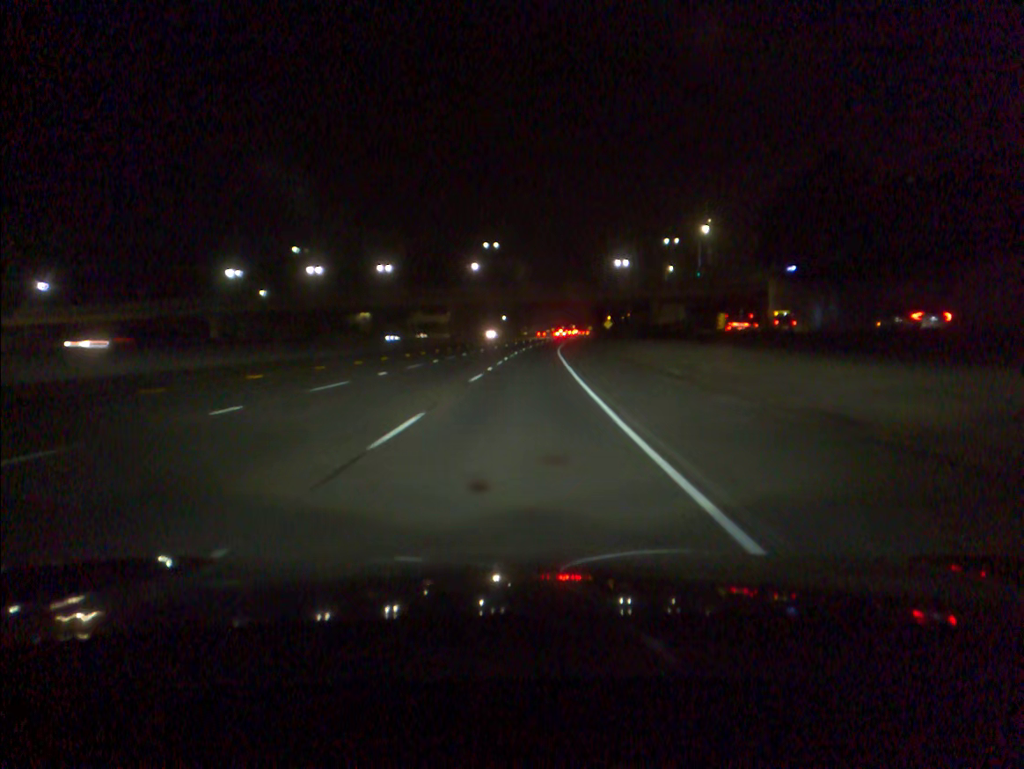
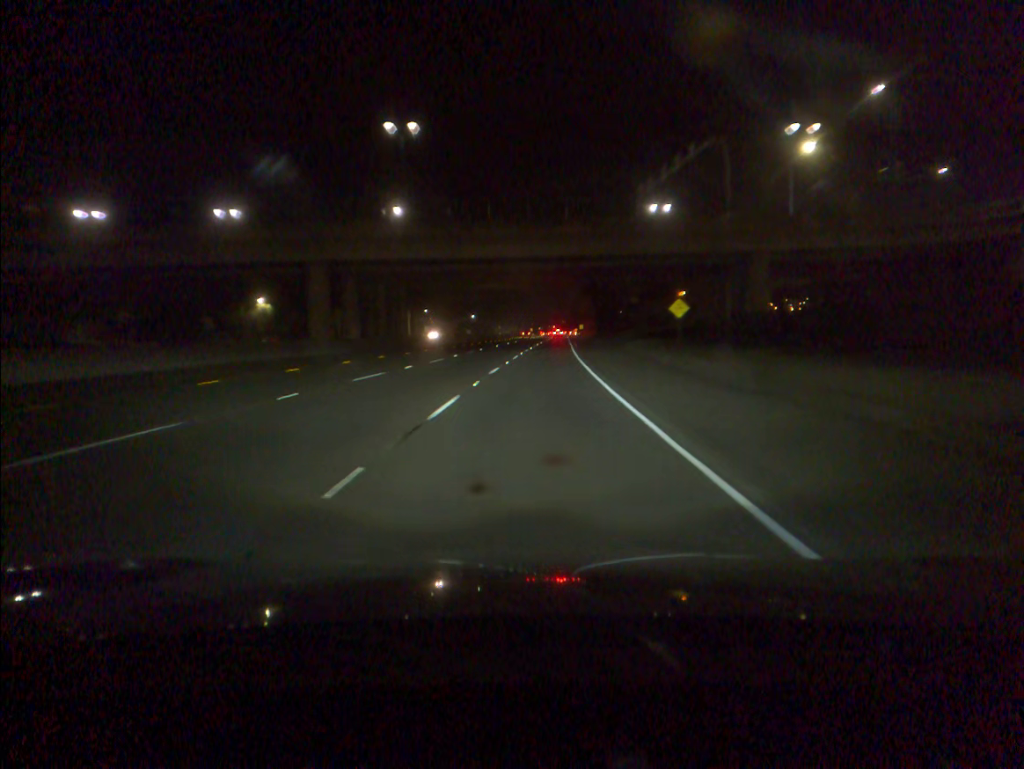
(+1.5, +69.9) m; +2°
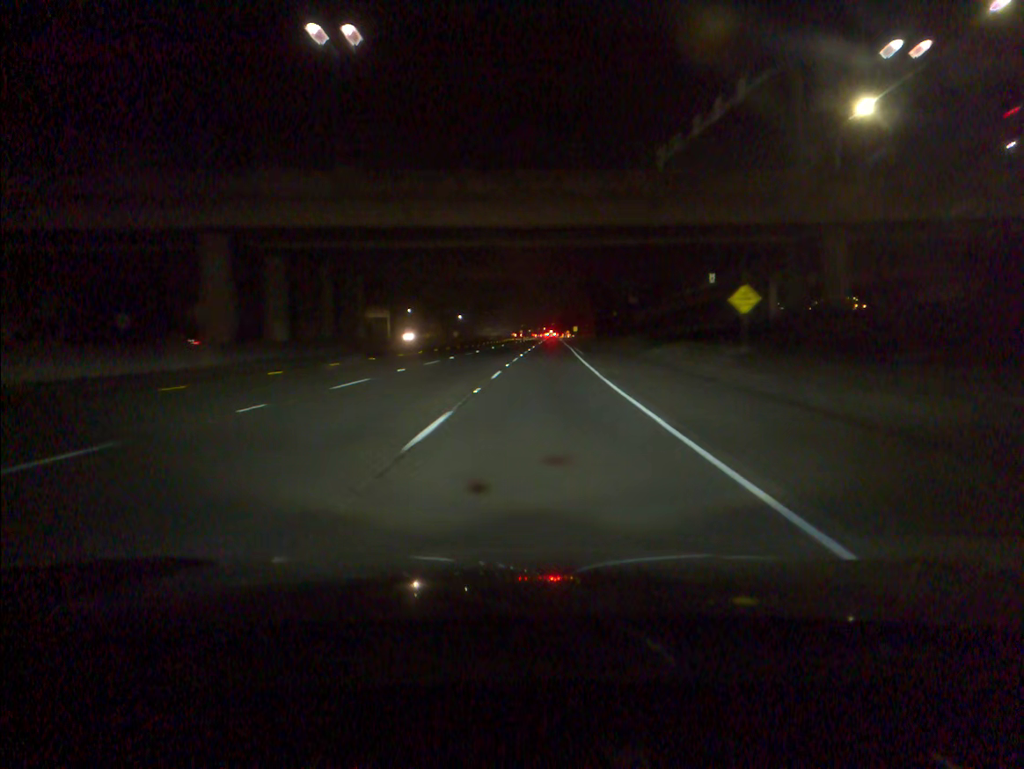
(+0.1, +17.1) m; +1°
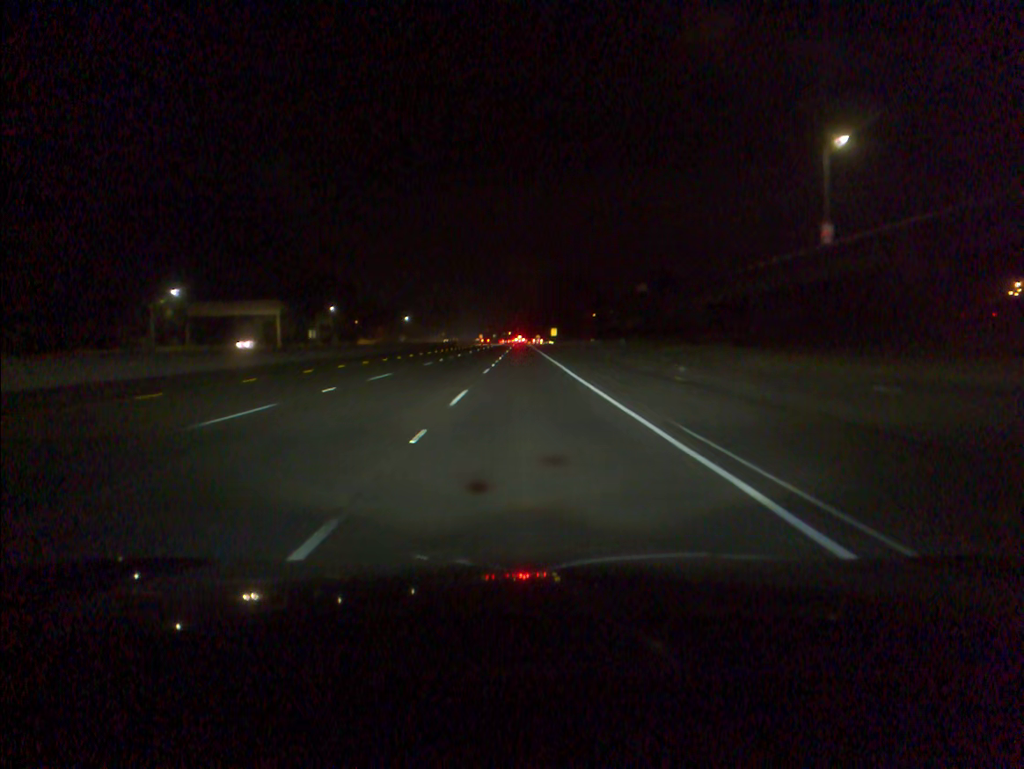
(+1.8, +66.2) m; +3°
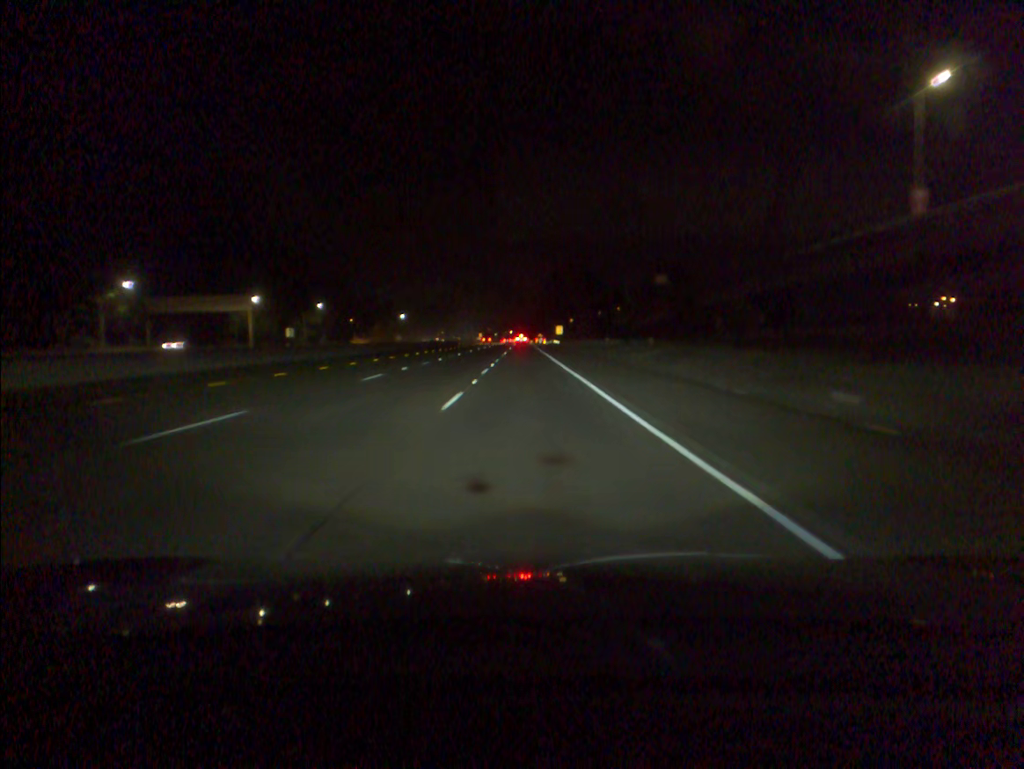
(0.0, +16.0) m; 0°
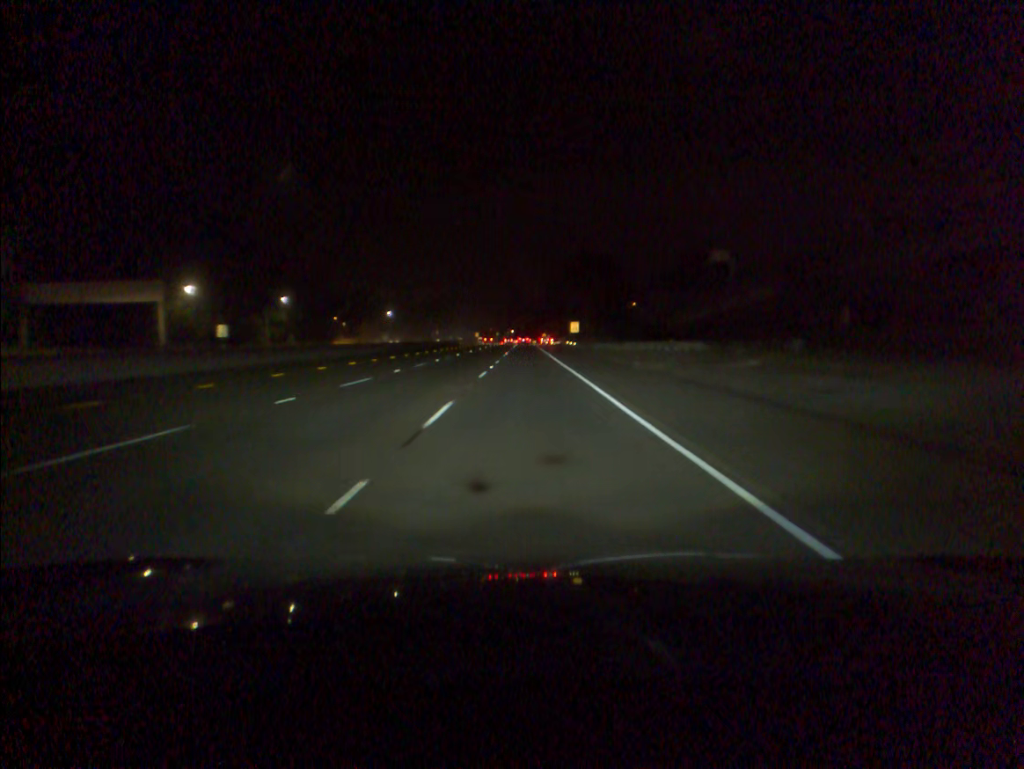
(0.0, +31.6) m; 0°
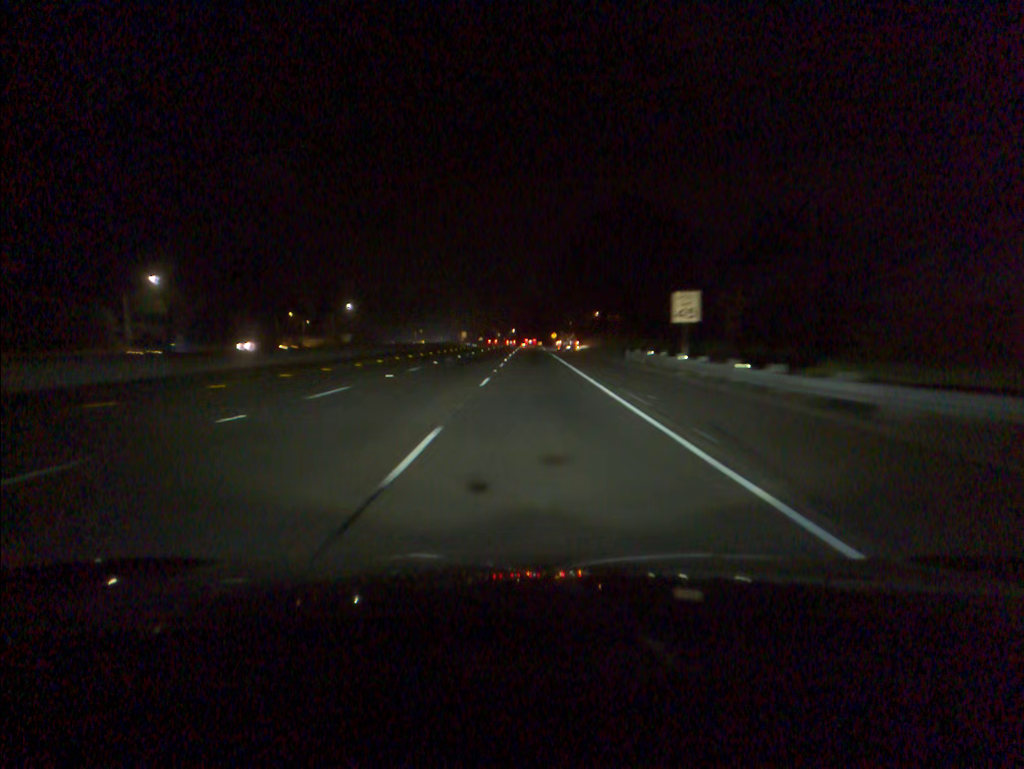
(-0.2, +62.0) m; 0°
